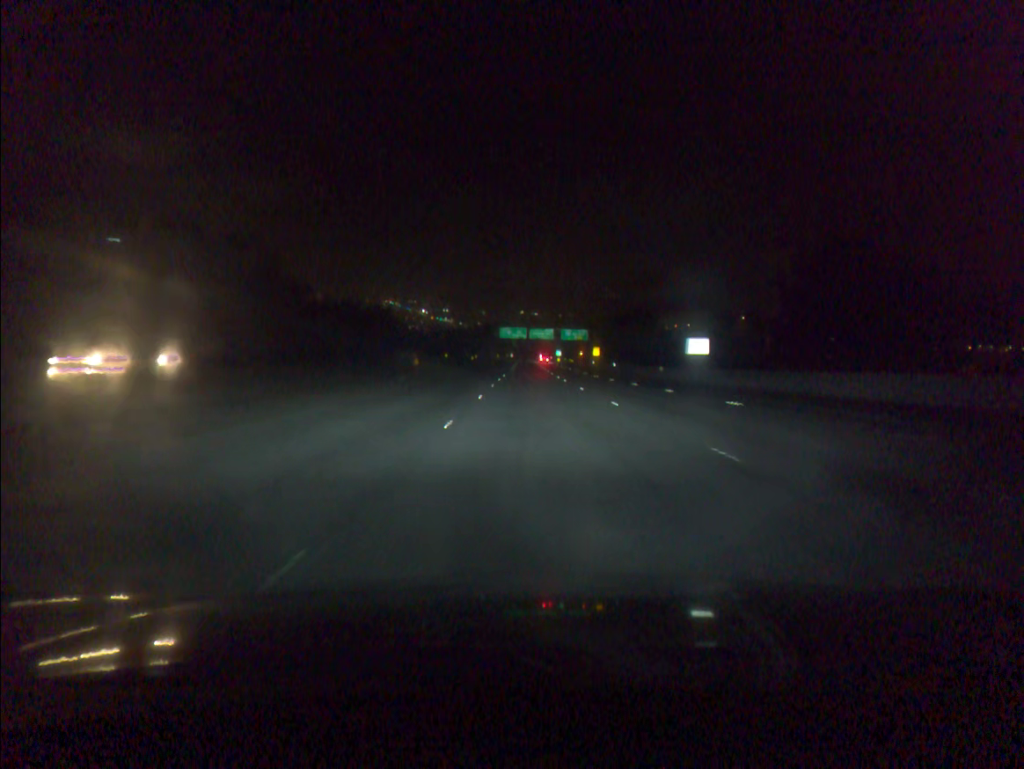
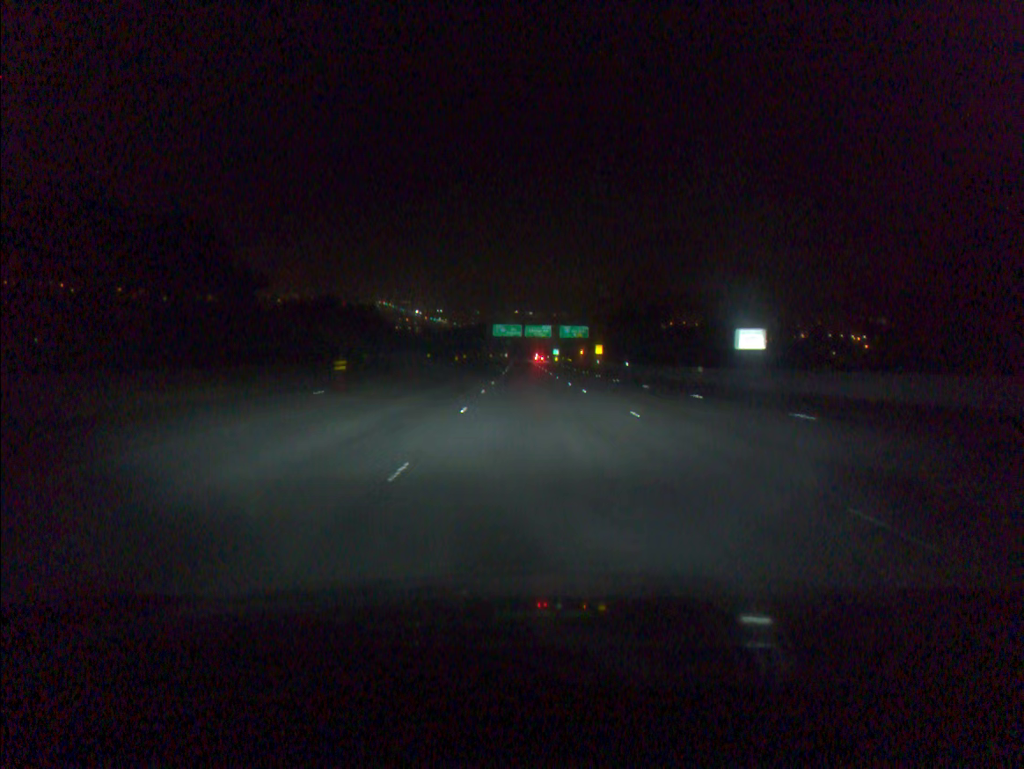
(0.0, +15.9) m; 0°
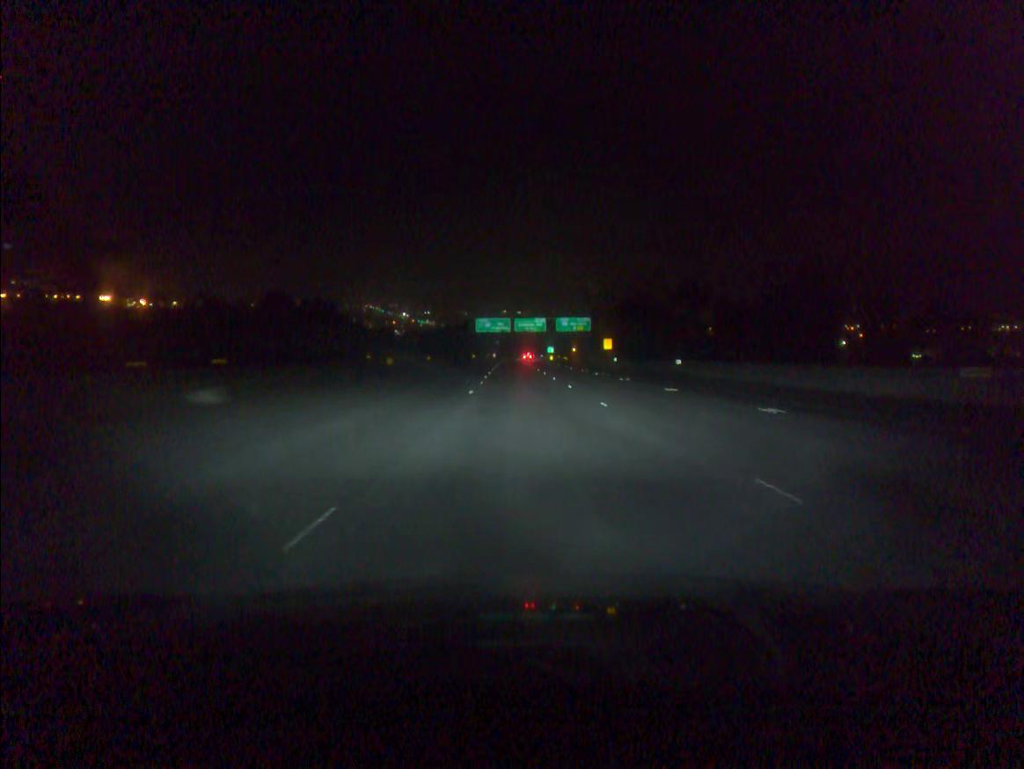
(+0.2, +31.8) m; +1°
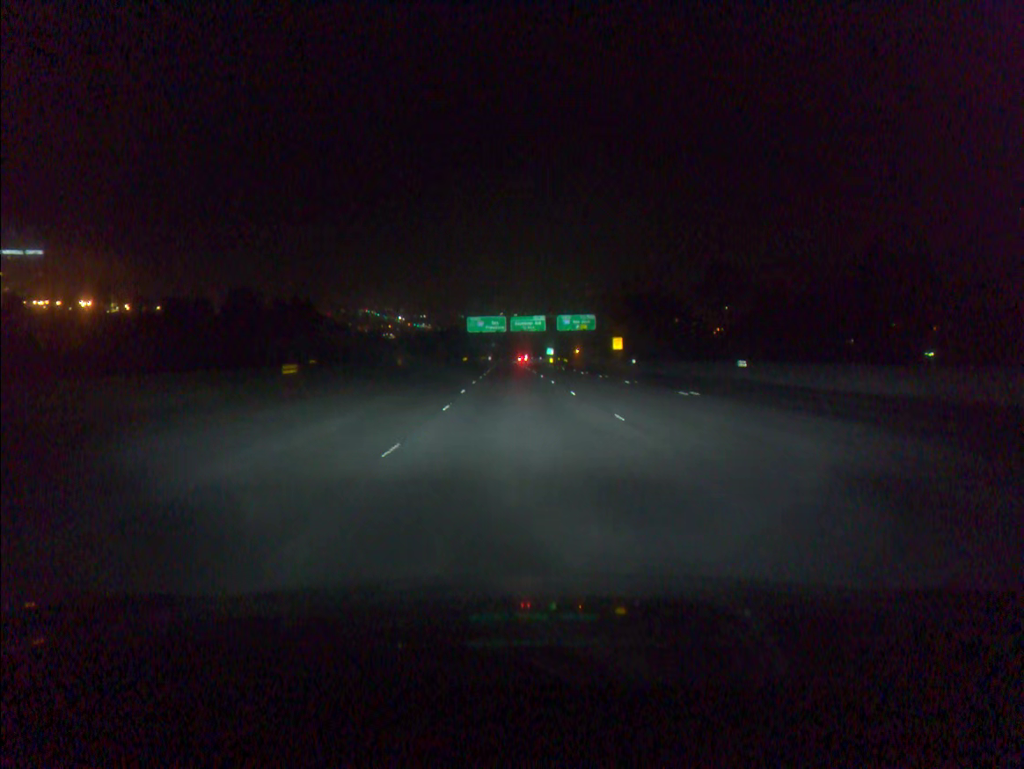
(0.0, +15.9) m; 0°
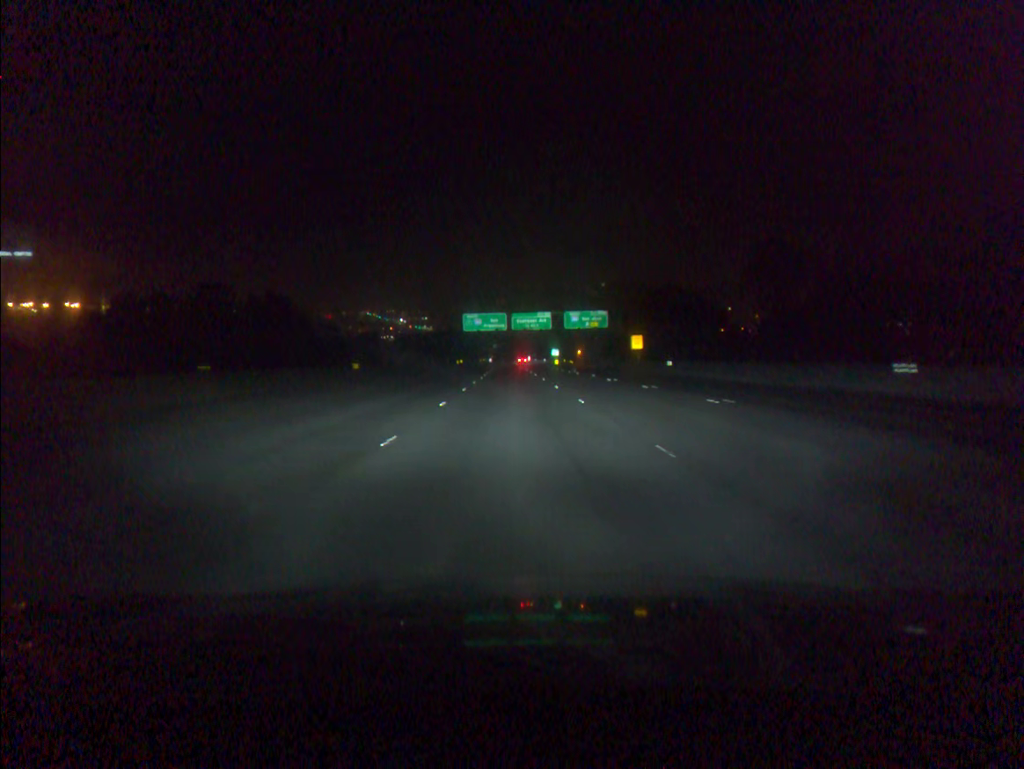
(0.0, +15.8) m; 0°
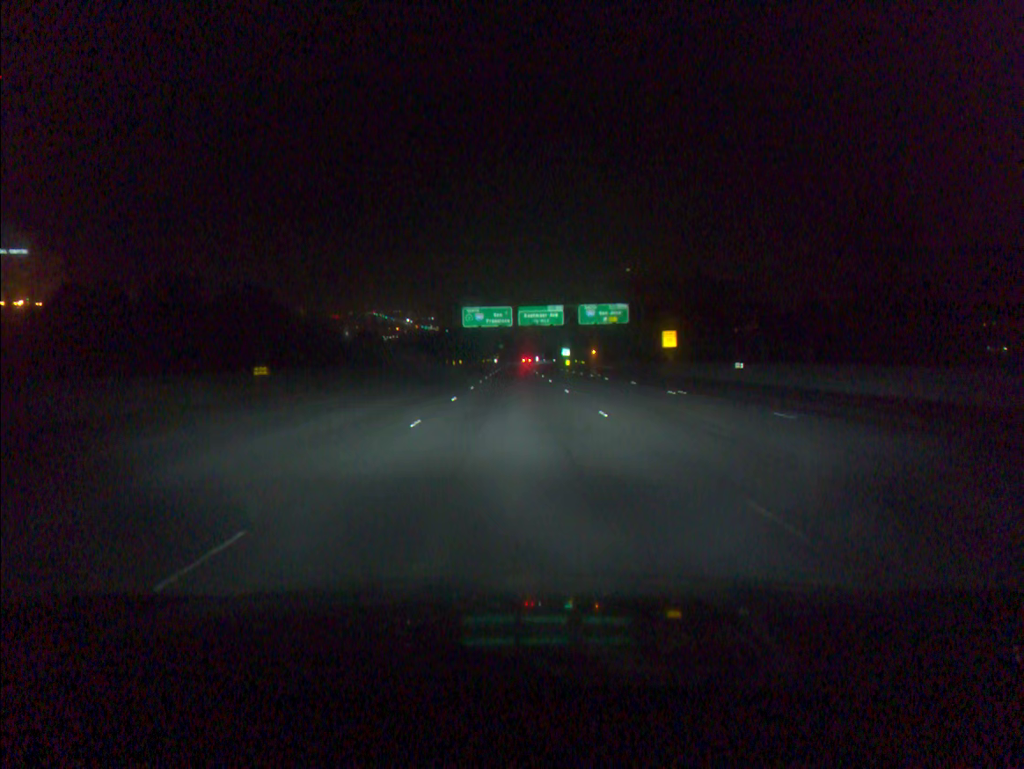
(-0.1, +15.8) m; 0°
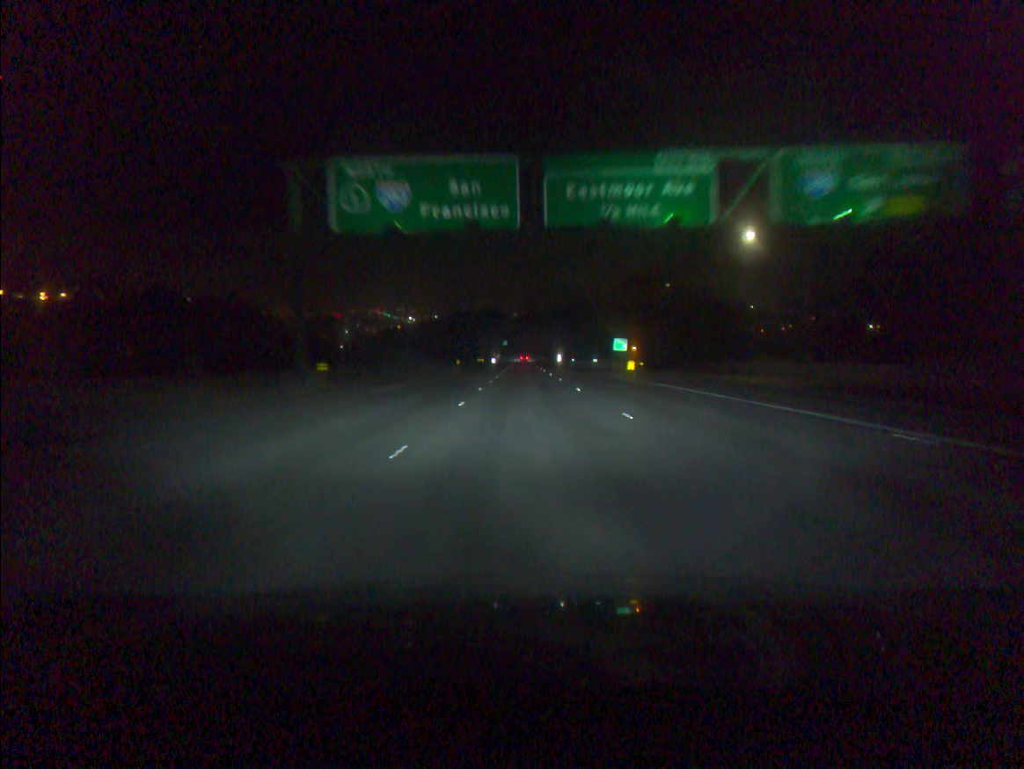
(-0.6, +79.0) m; 0°
